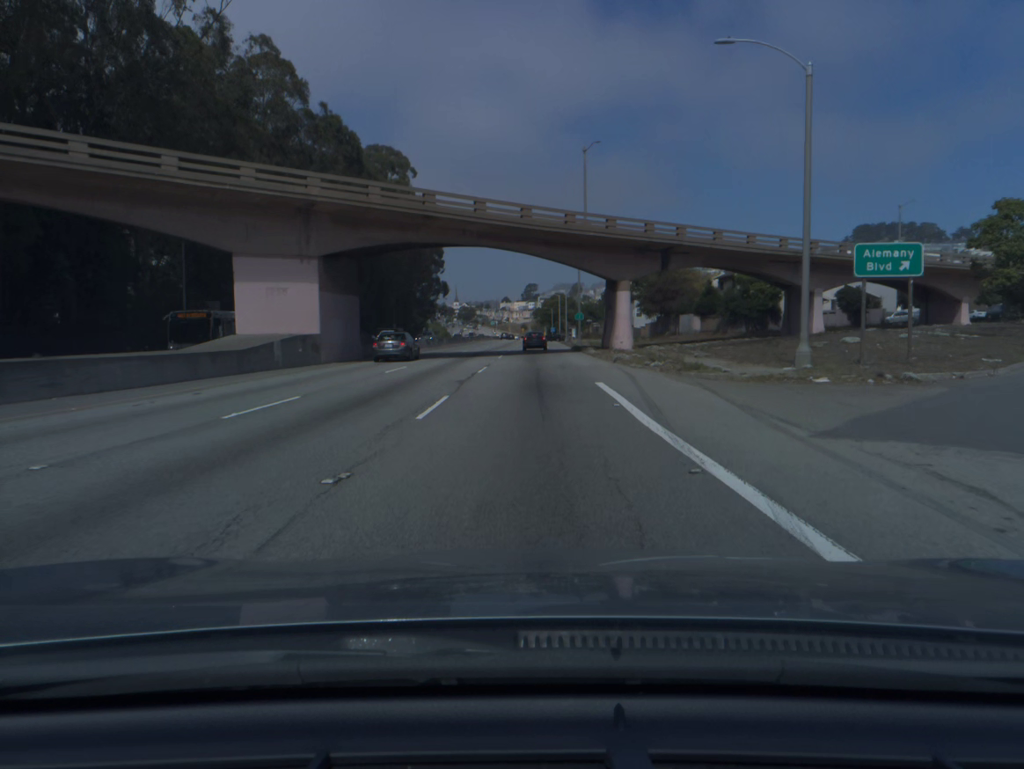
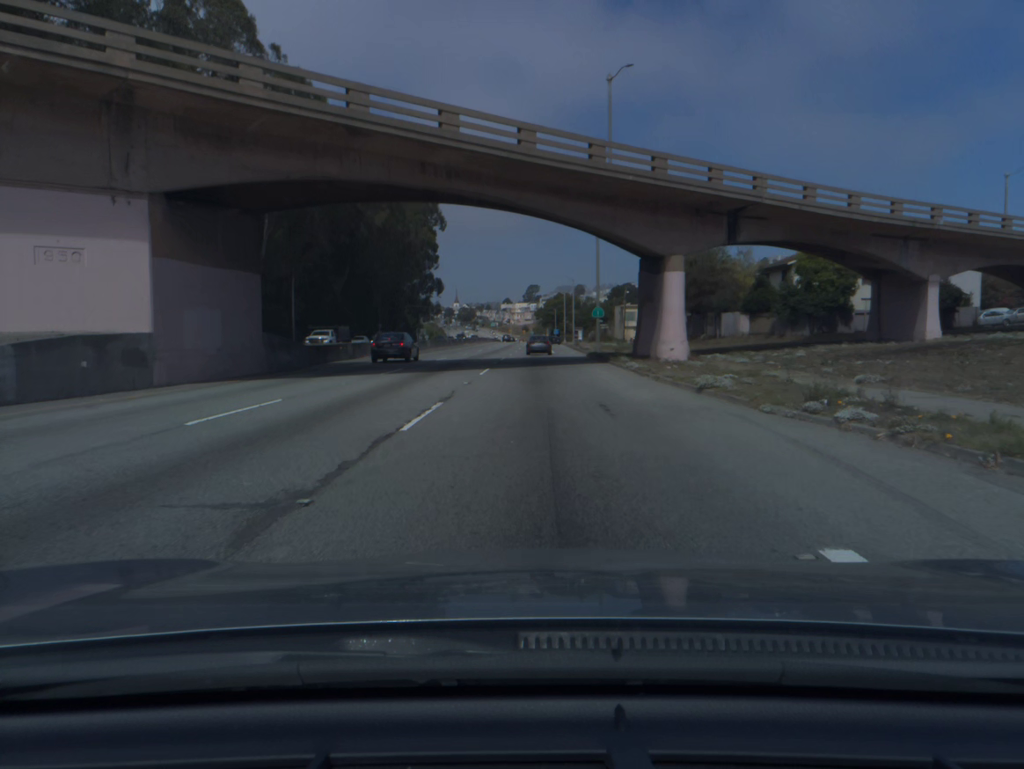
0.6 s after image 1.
(0.0, +16.4) m; 0°
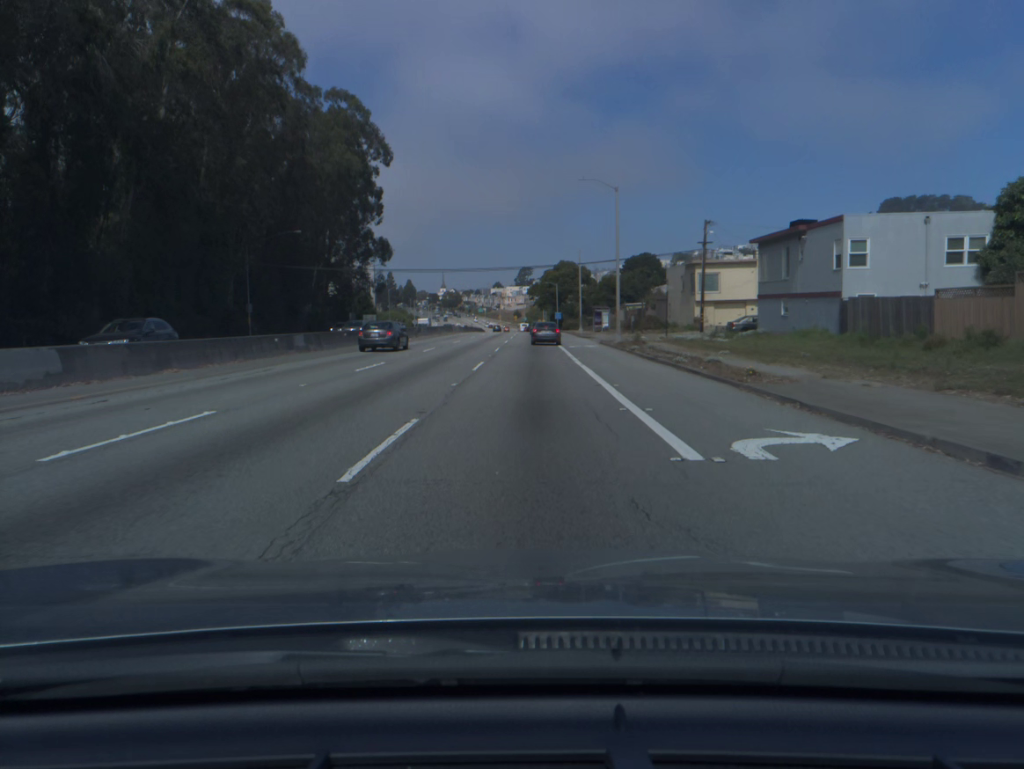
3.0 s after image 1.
(+0.3, +62.5) m; +1°
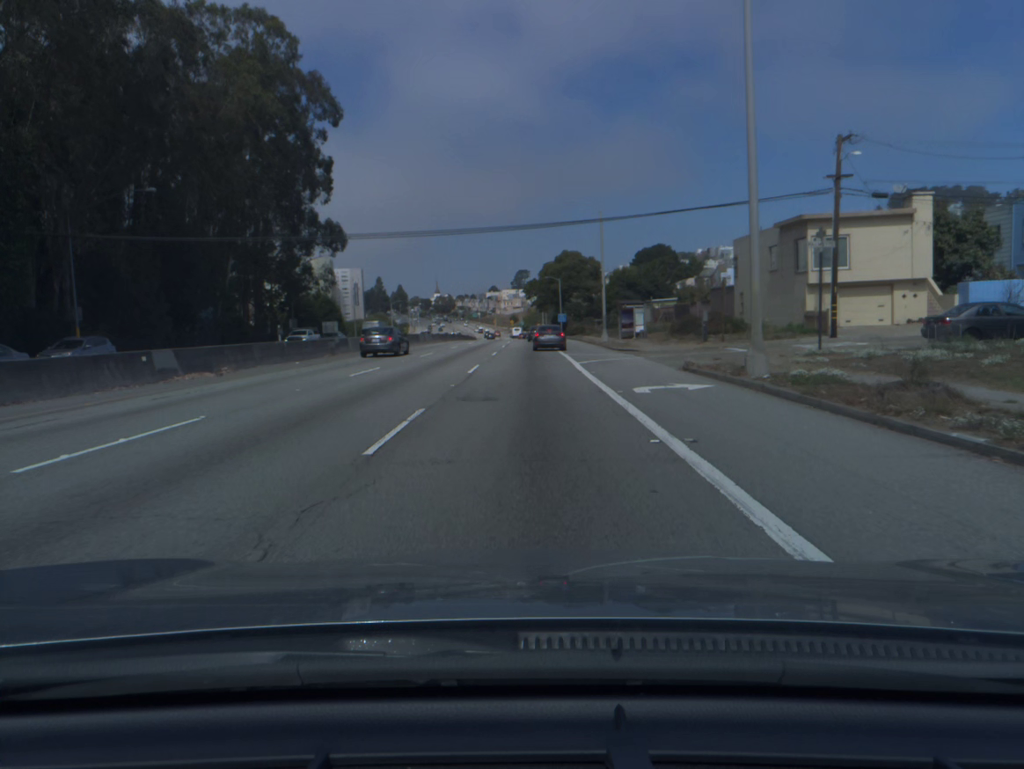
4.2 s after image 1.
(0.0, +29.4) m; 0°
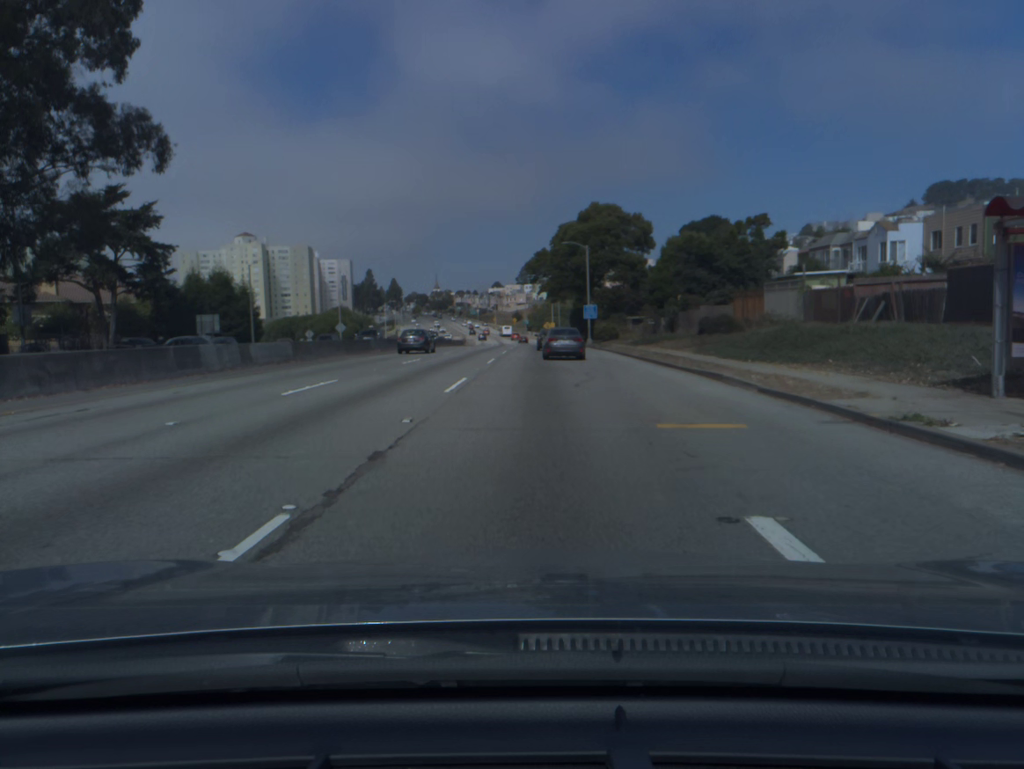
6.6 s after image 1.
(-0.2, +51.3) m; -1°
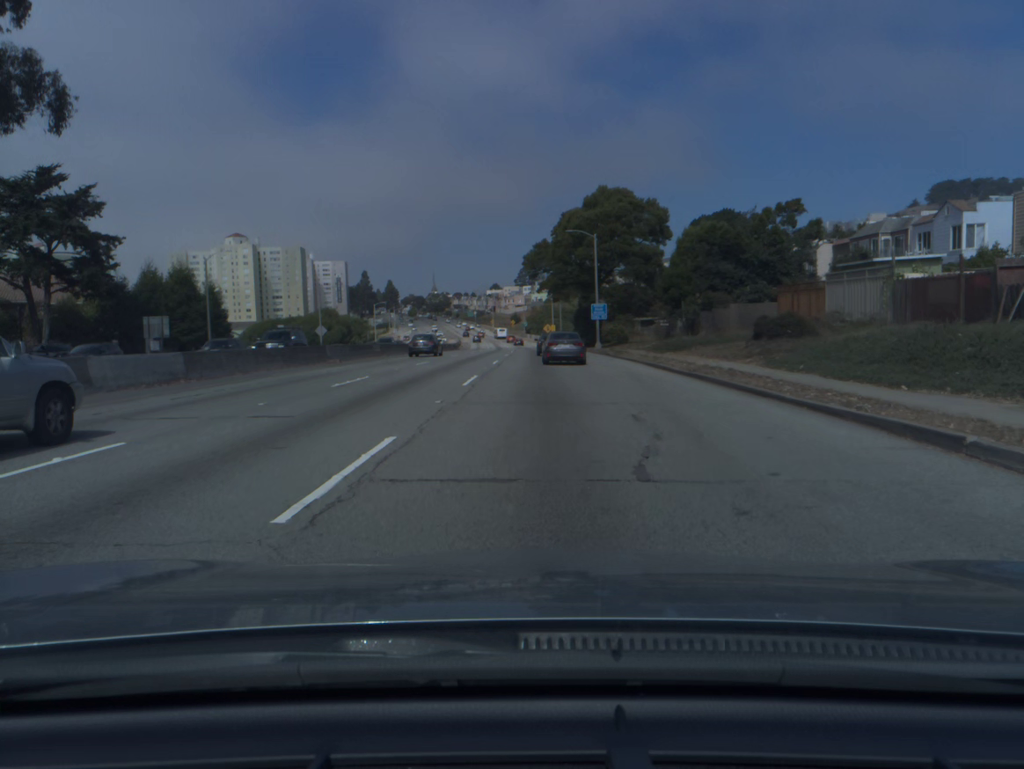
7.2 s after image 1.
(0.0, +10.9) m; 0°
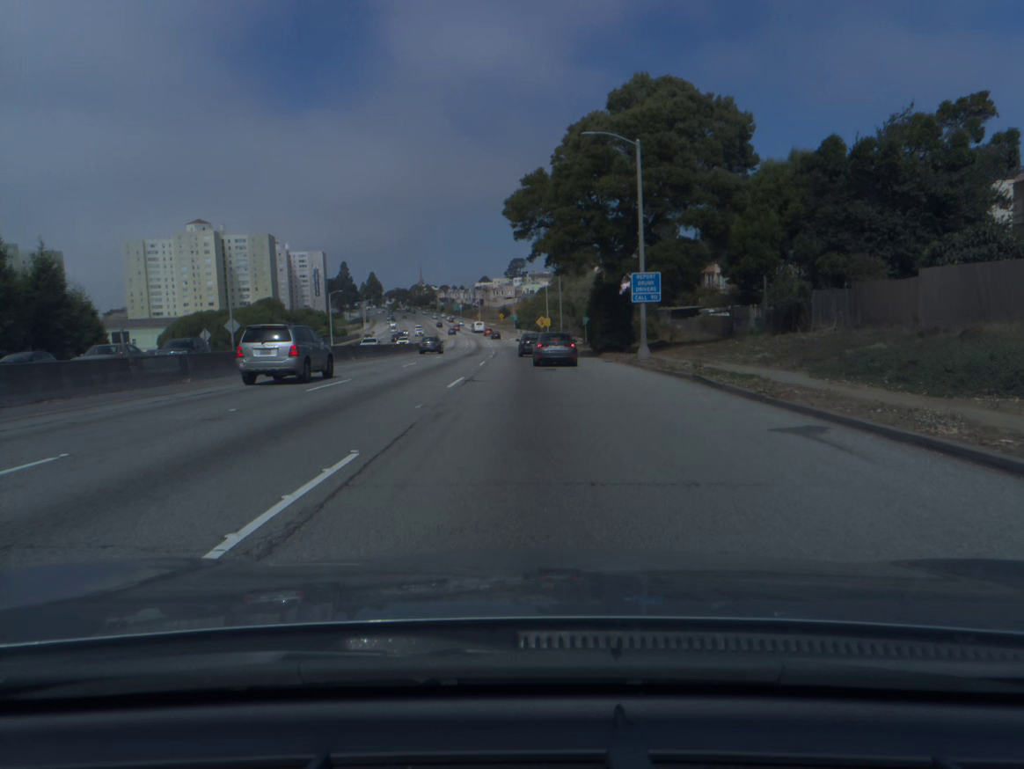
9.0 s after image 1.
(+0.2, +30.3) m; +1°
